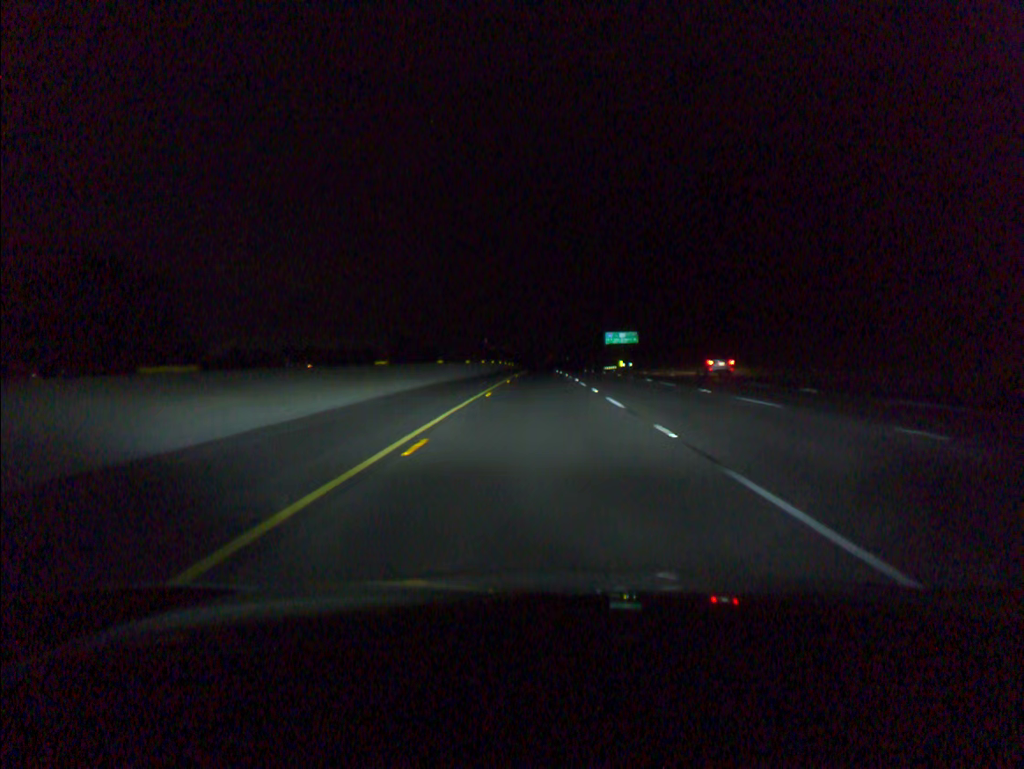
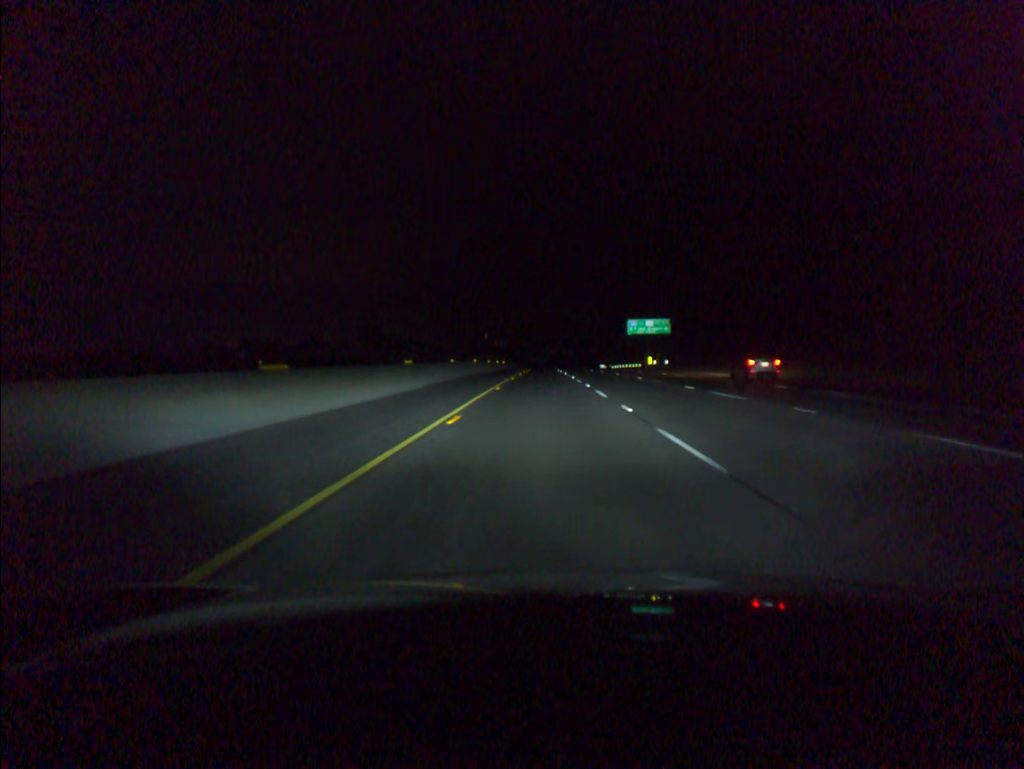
(-0.1, +39.2) m; 0°
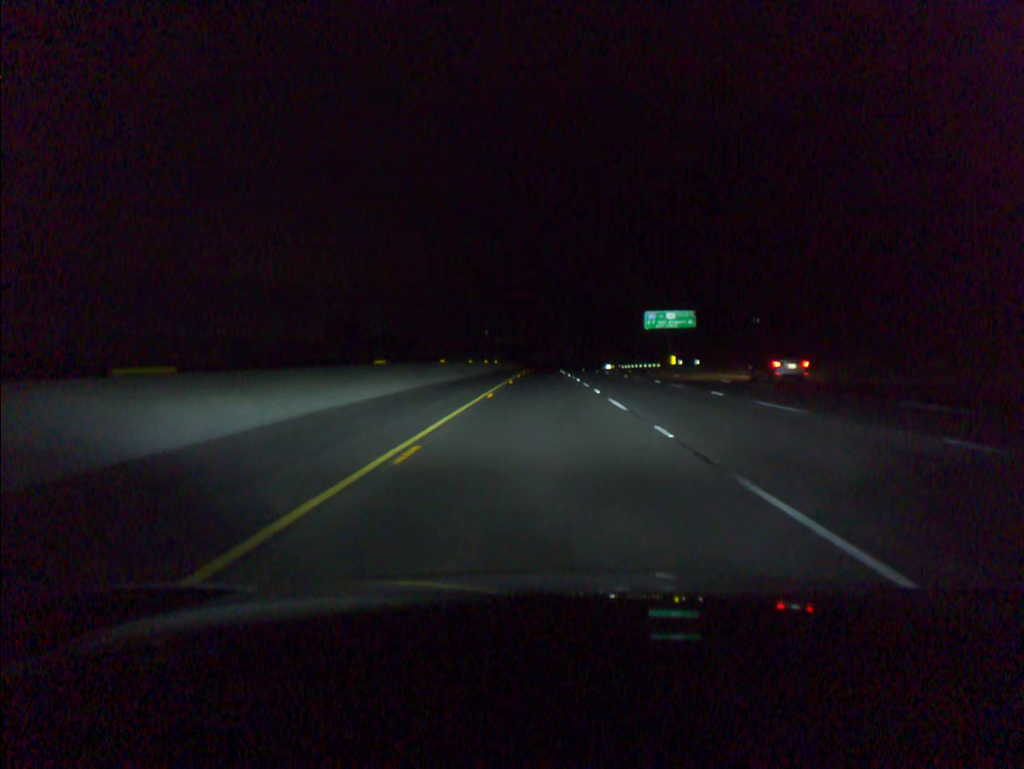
(0.0, +19.6) m; 0°
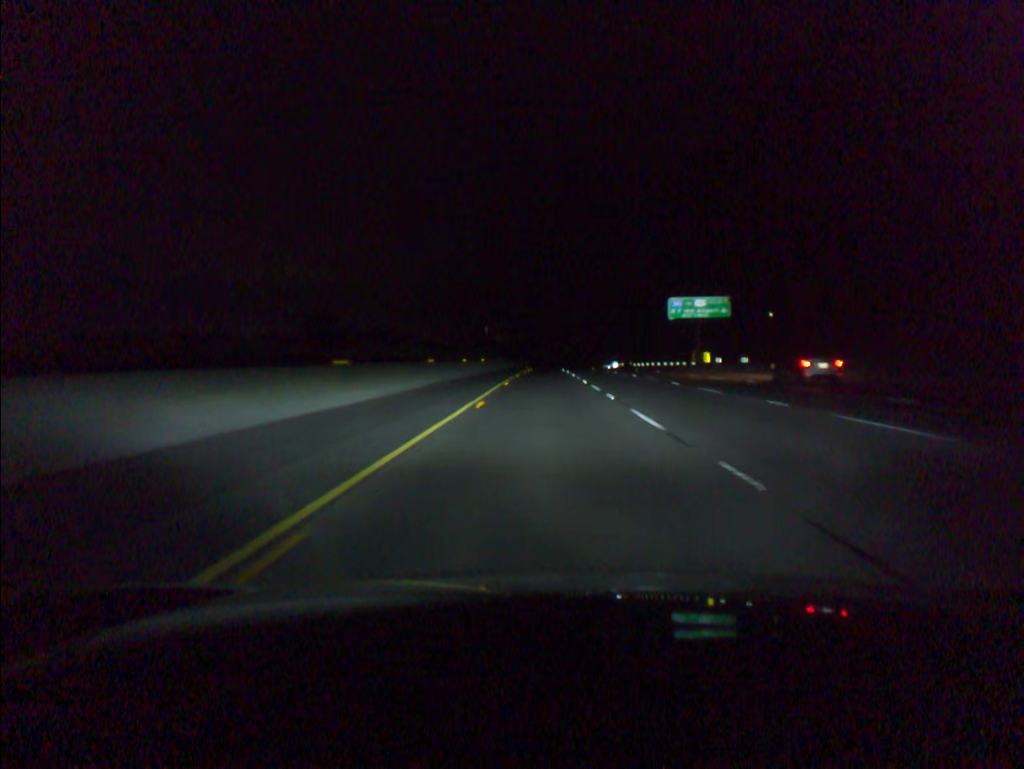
(0.0, +19.7) m; 0°
